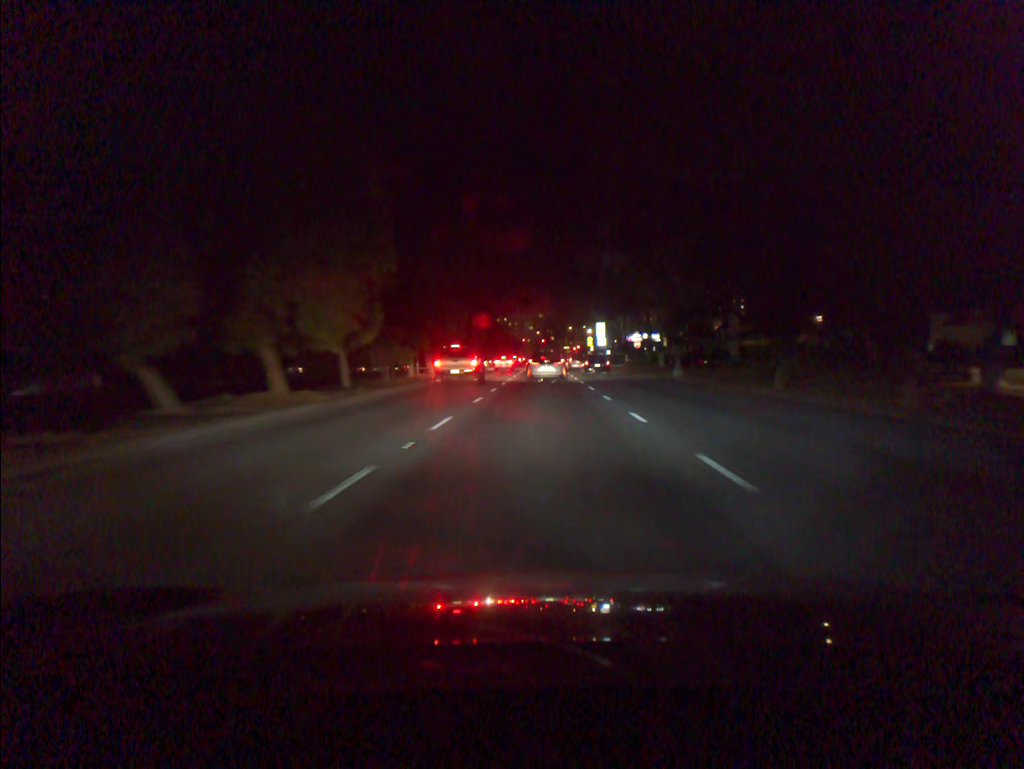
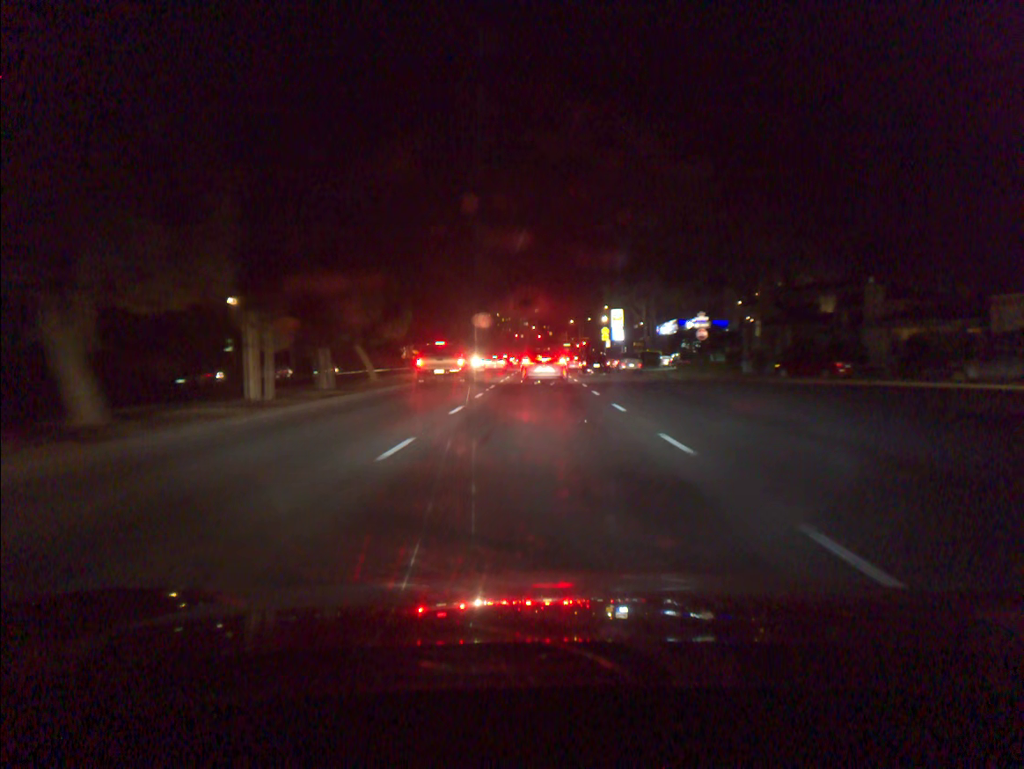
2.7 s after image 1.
(+0.1, +40.4) m; 0°
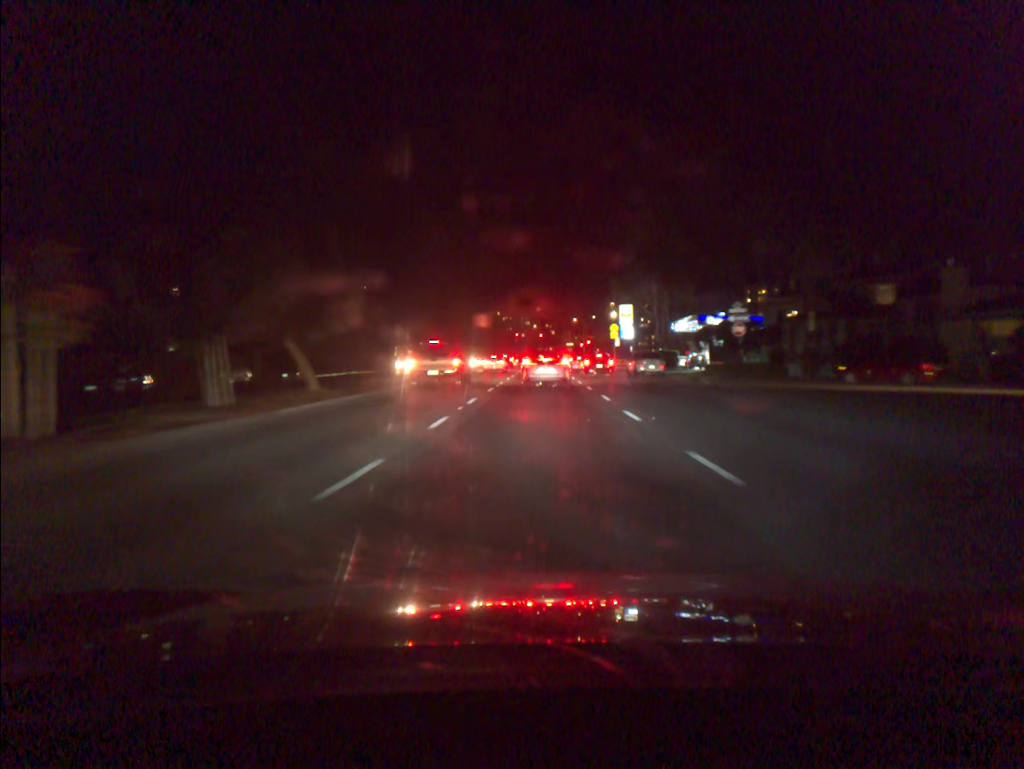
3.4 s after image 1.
(0.0, +9.8) m; 0°
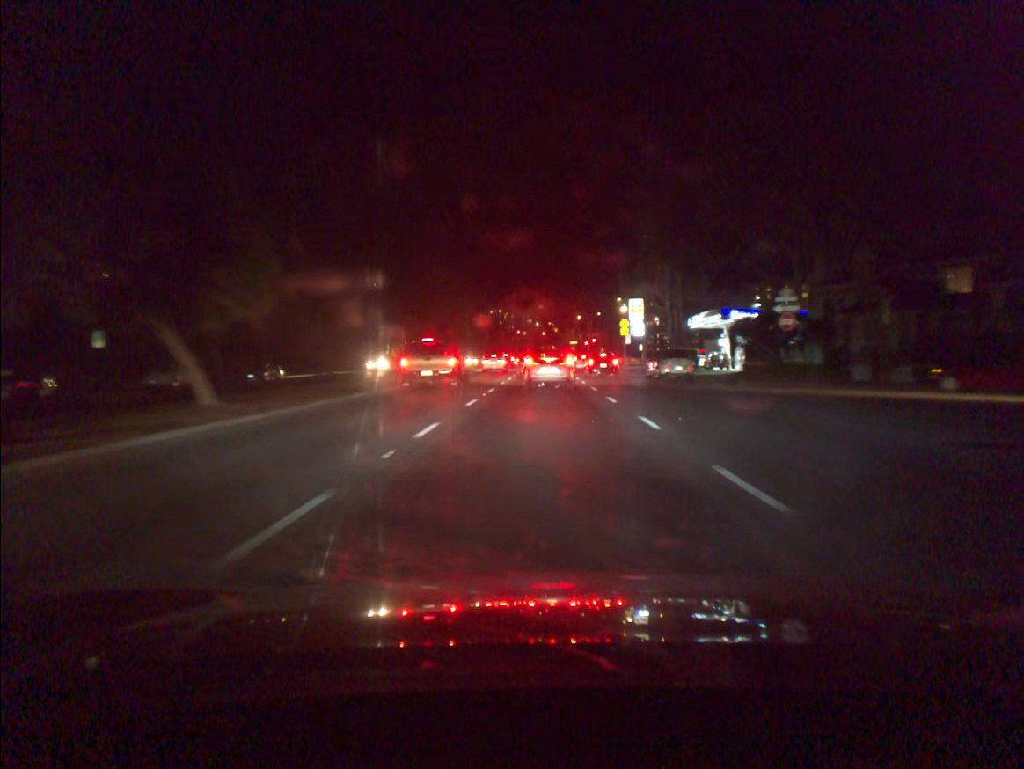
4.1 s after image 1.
(0.0, +8.8) m; 0°
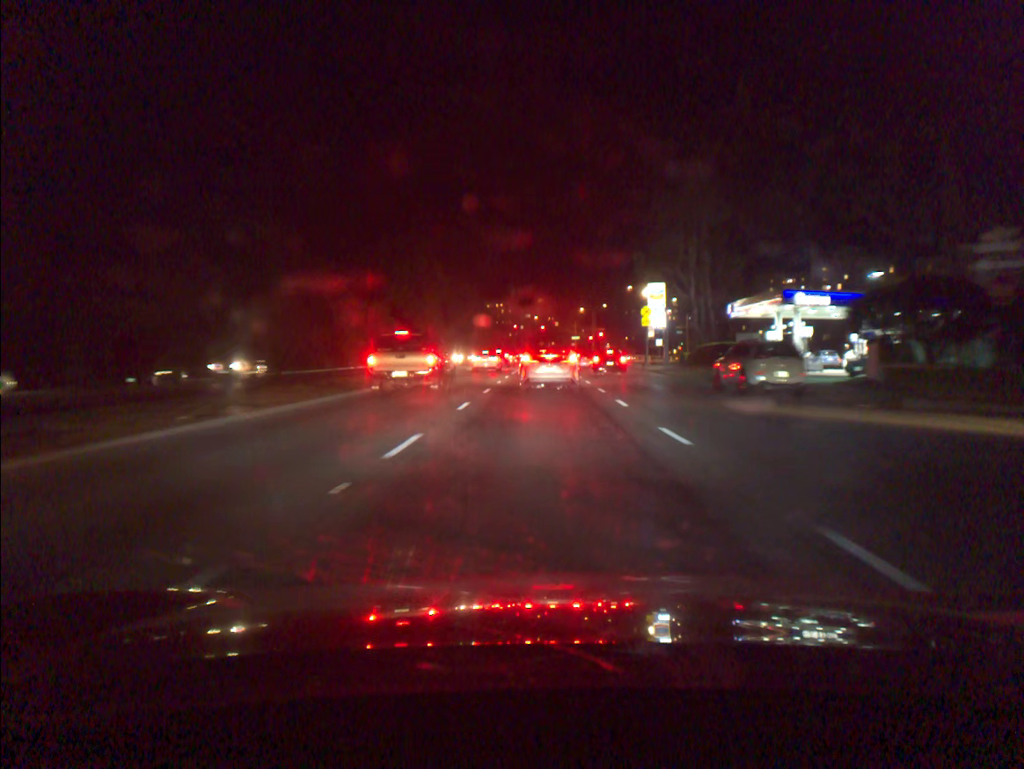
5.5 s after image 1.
(0.0, +17.4) m; 0°
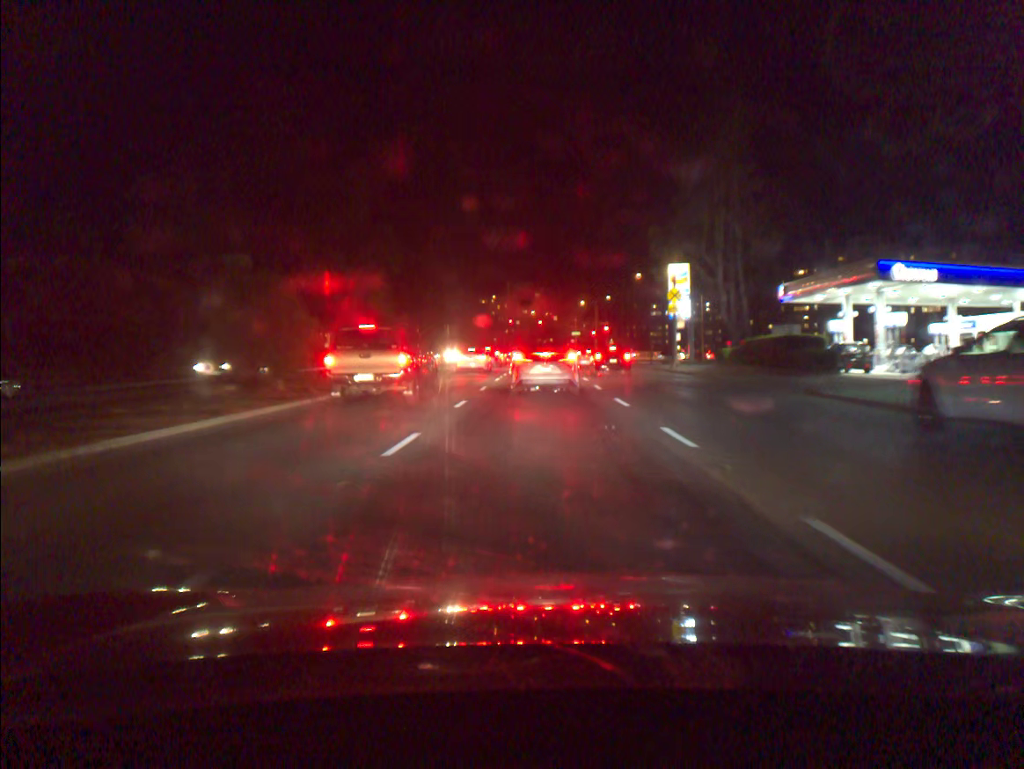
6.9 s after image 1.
(0.0, +14.7) m; 0°
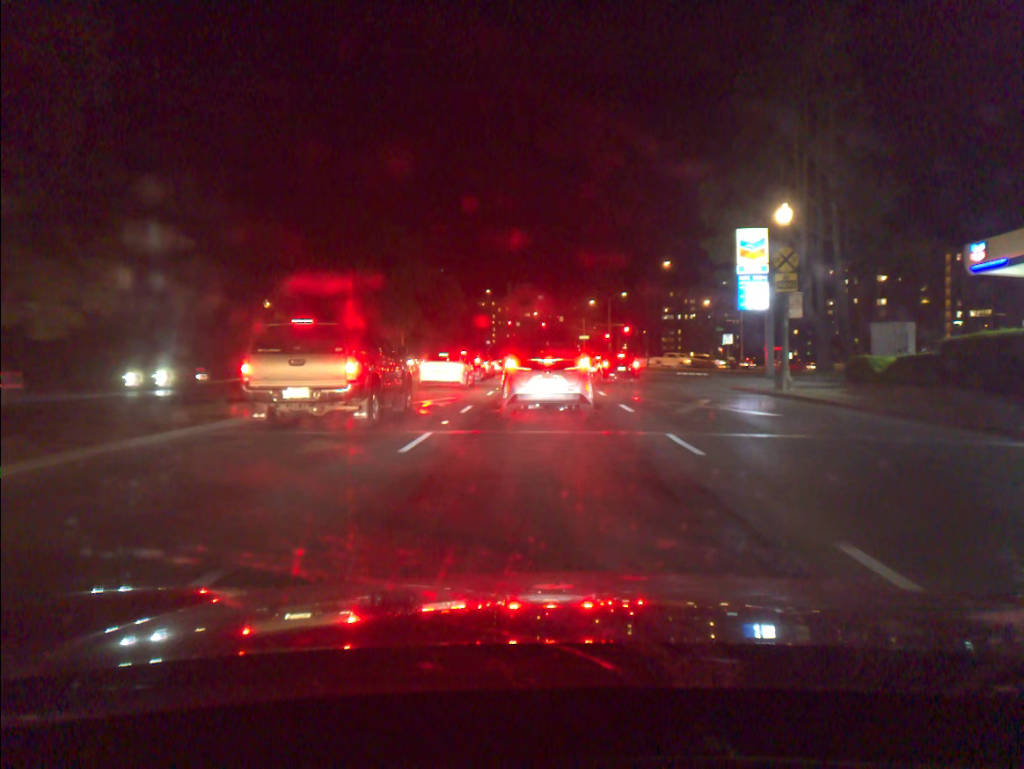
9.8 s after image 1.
(-0.1, +22.1) m; 0°
